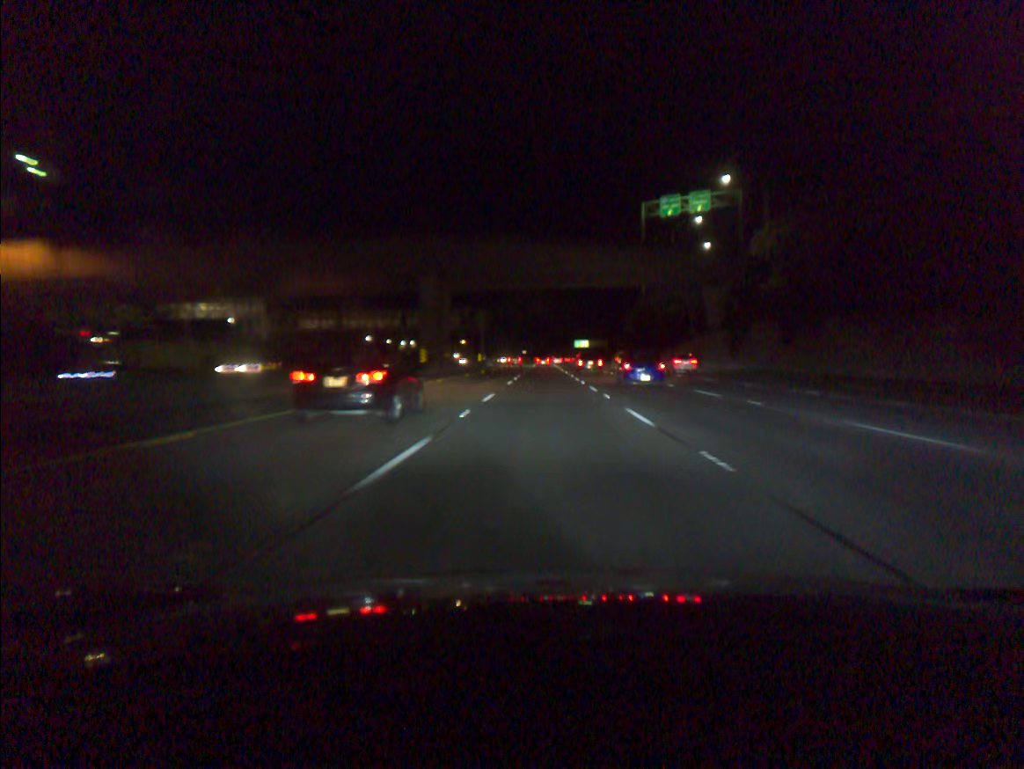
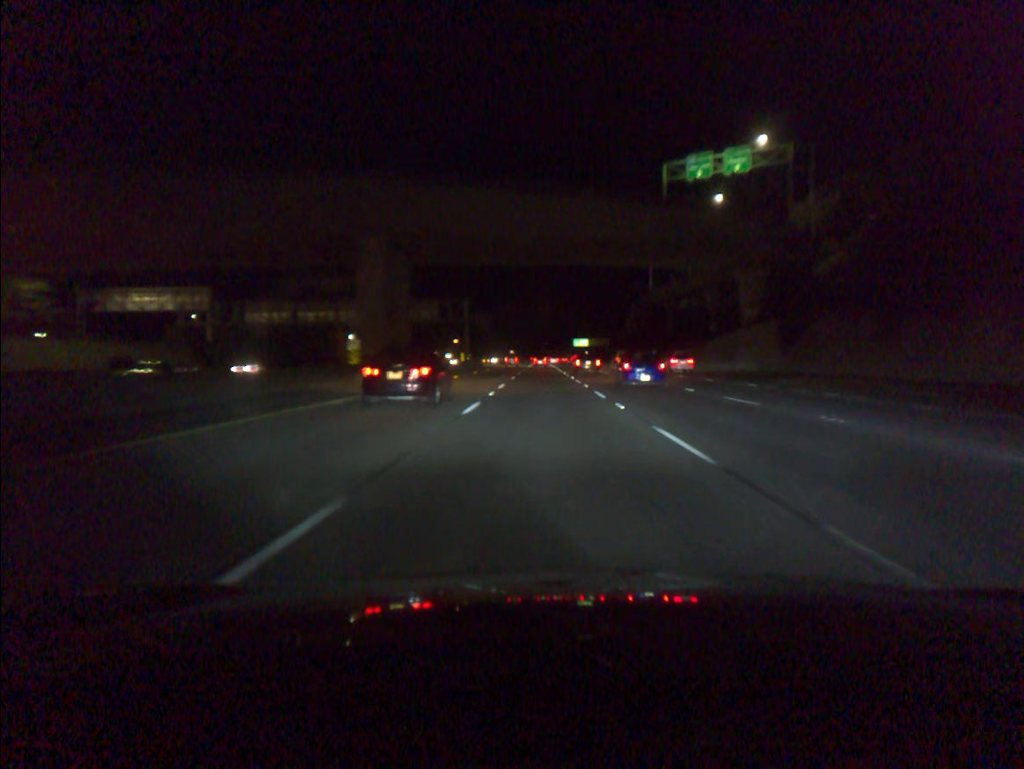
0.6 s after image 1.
(+0.1, +19.7) m; 0°
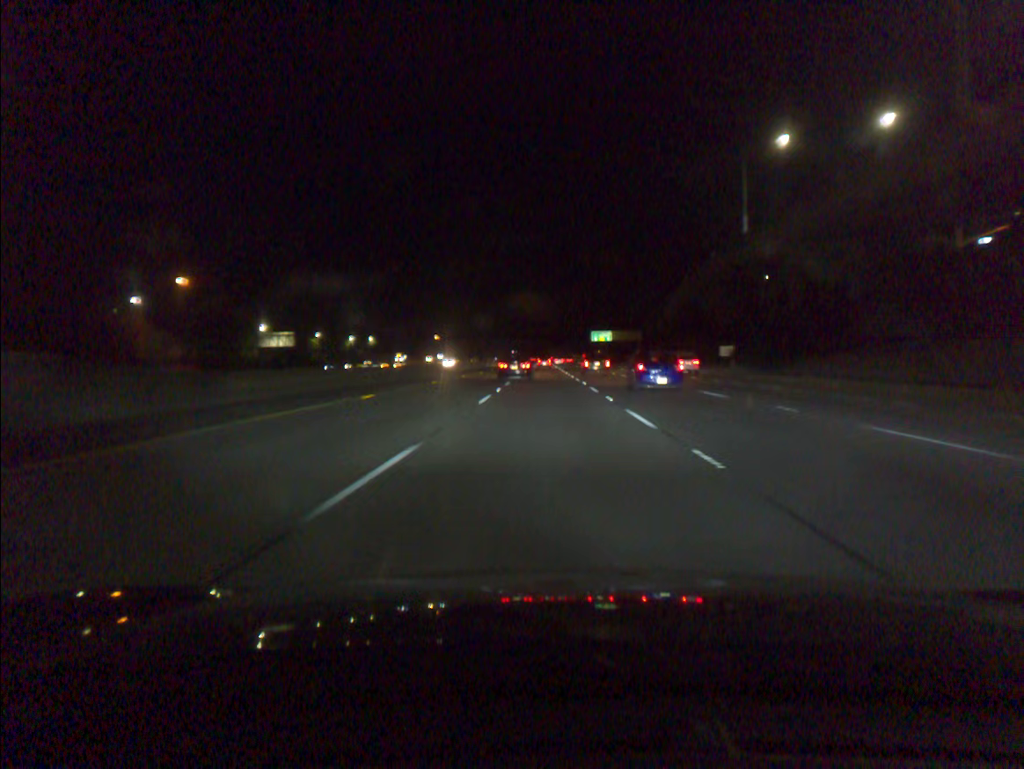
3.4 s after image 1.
(-0.1, +83.7) m; 0°
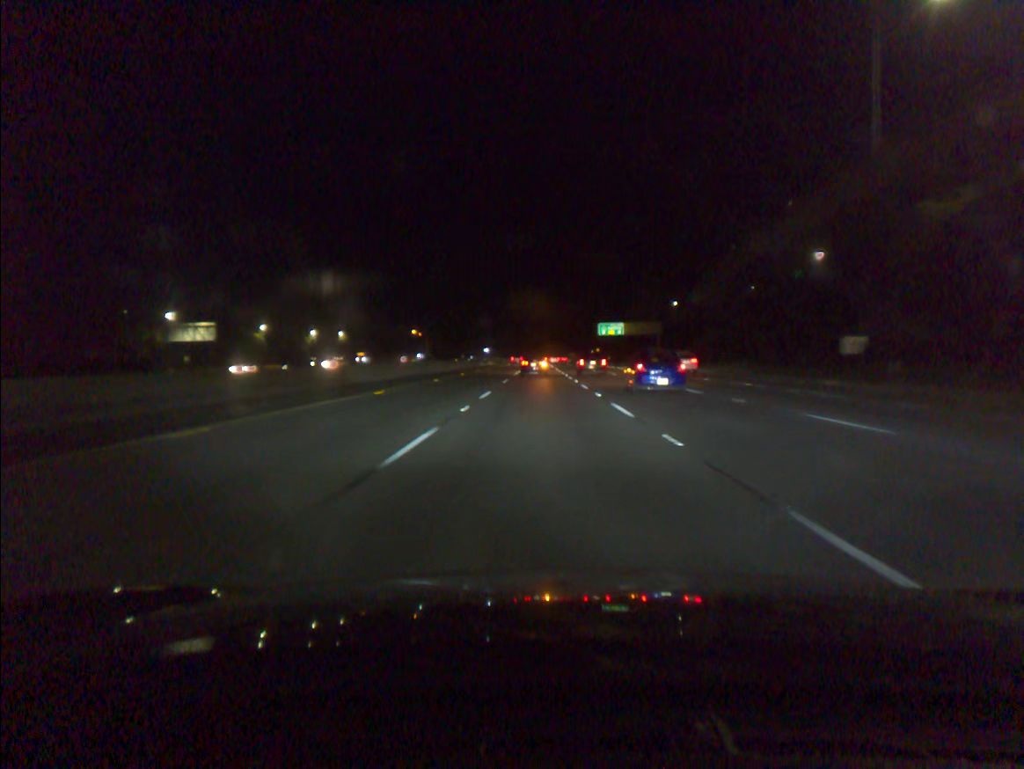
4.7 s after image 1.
(+0.1, +41.1) m; 0°
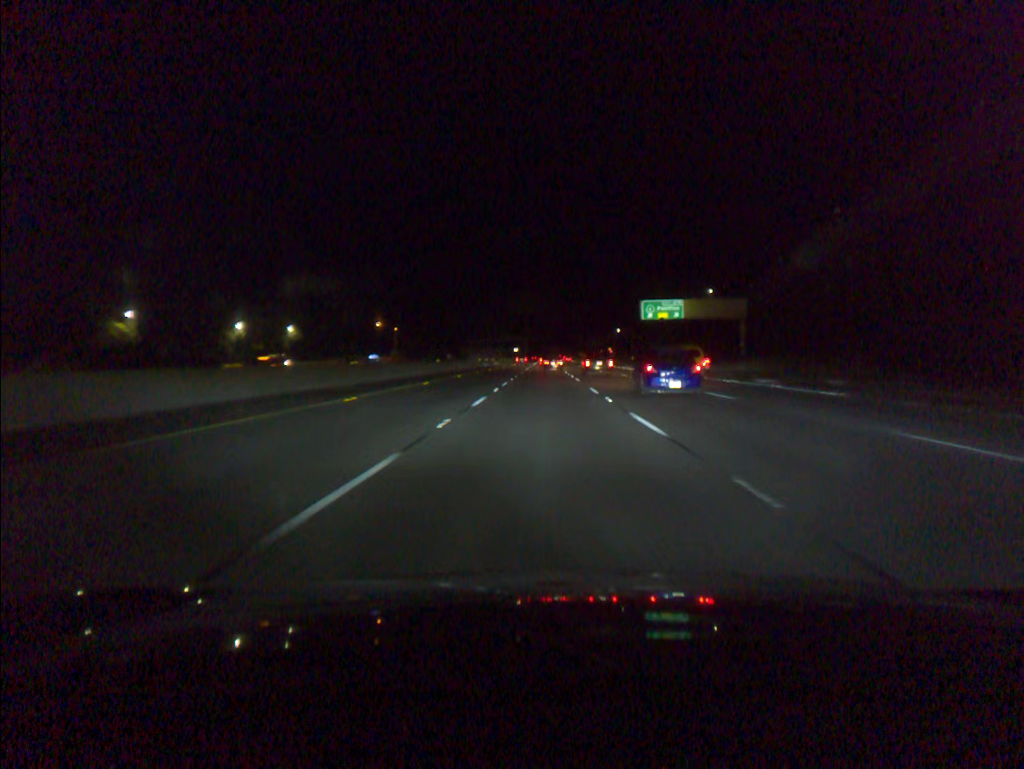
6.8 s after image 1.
(-0.1, +62.4) m; 0°
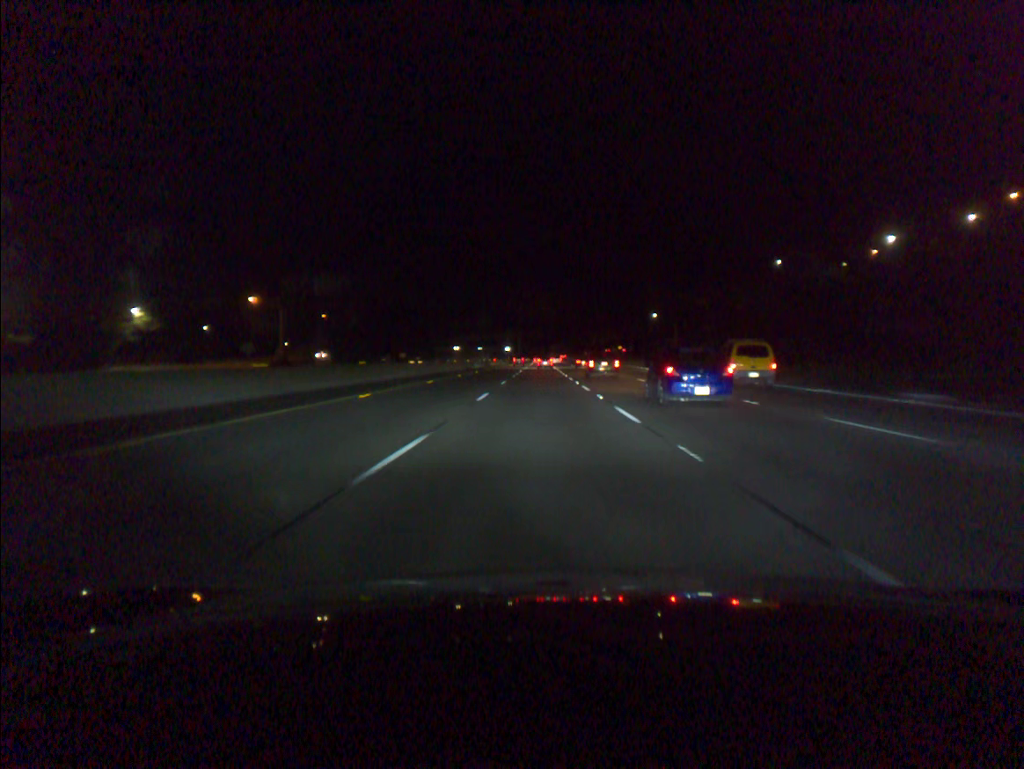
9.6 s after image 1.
(+0.3, +85.1) m; 0°
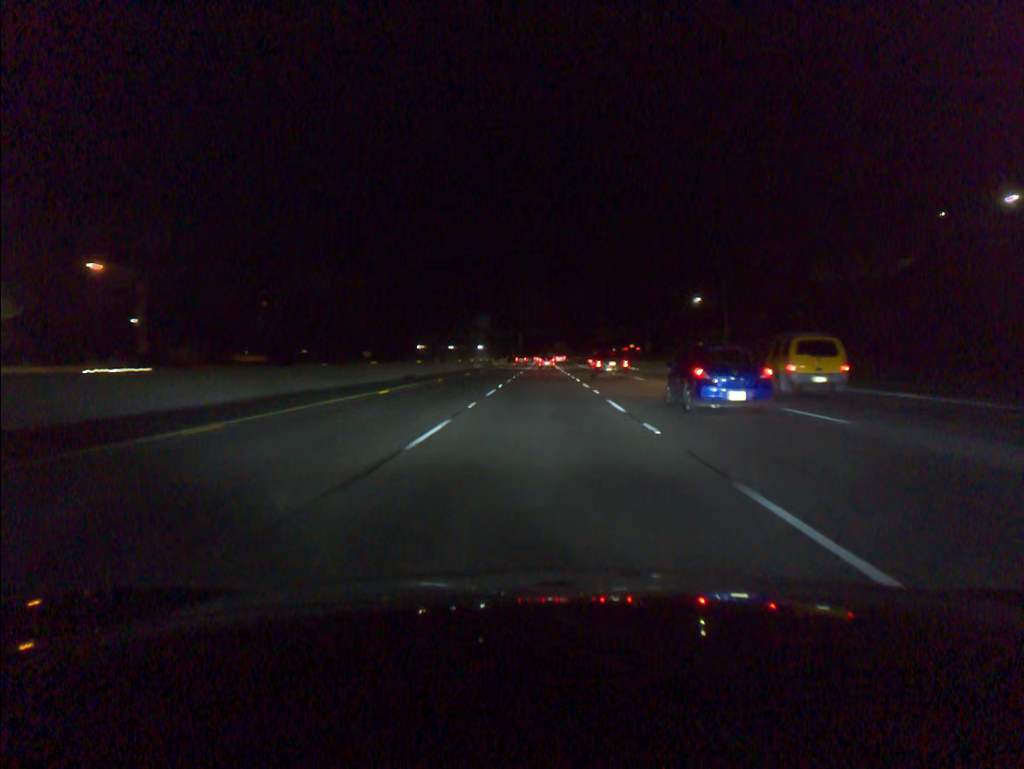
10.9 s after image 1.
(-0.1, +41.0) m; 0°
